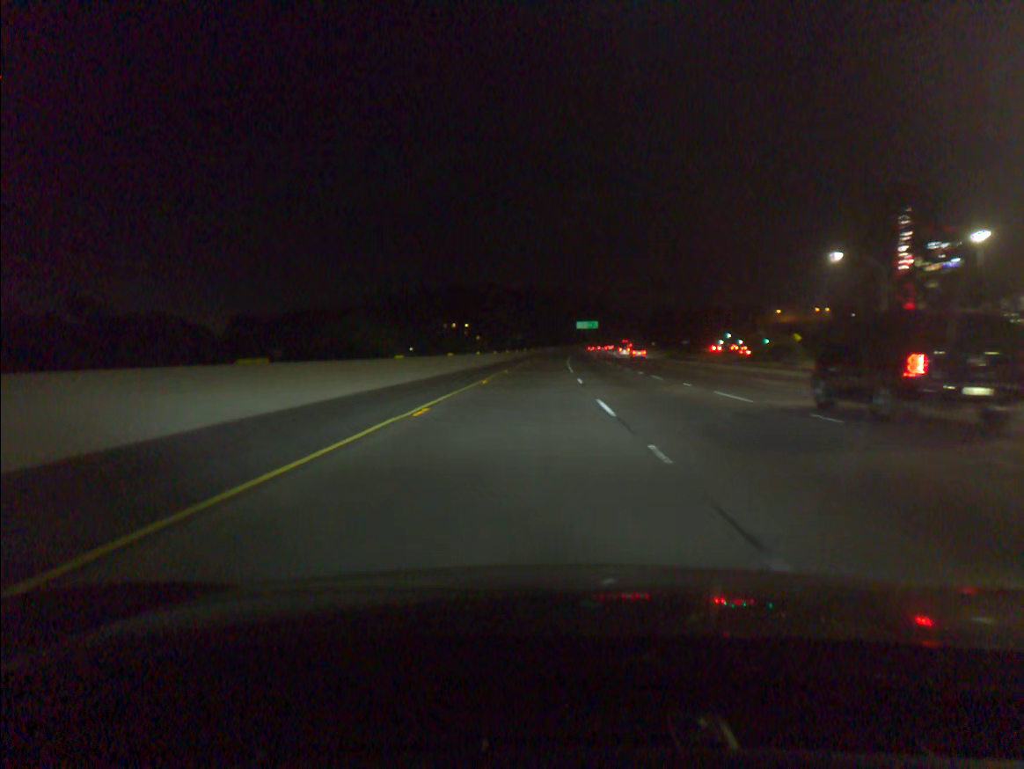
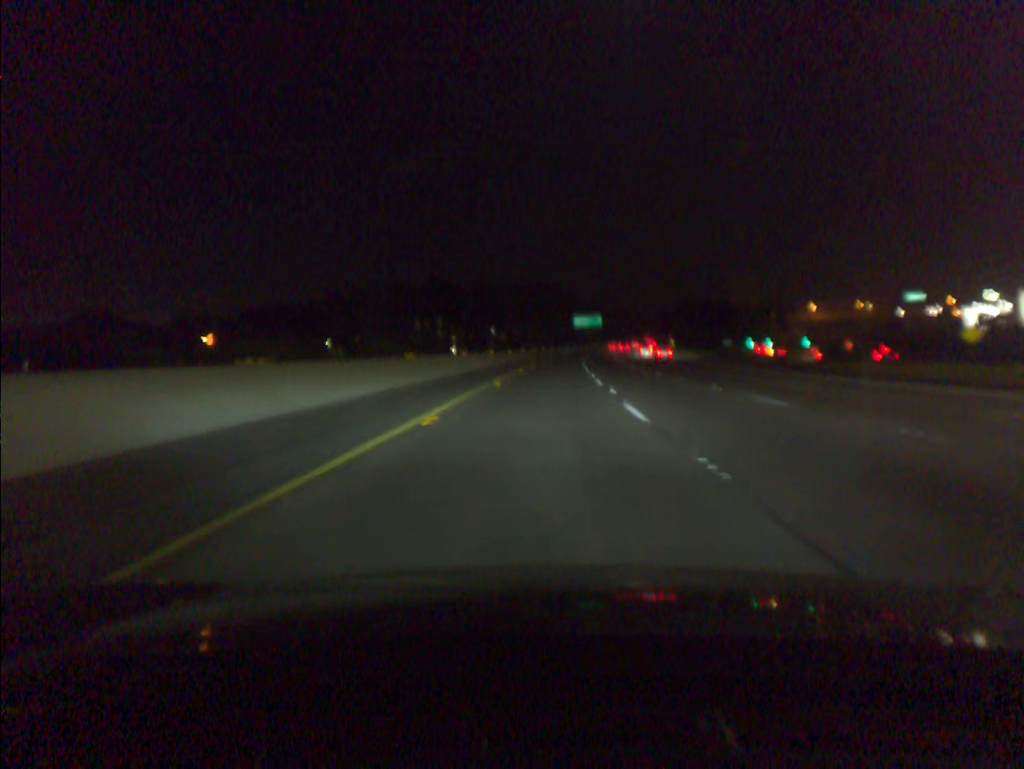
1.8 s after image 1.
(+0.3, +60.0) m; +1°
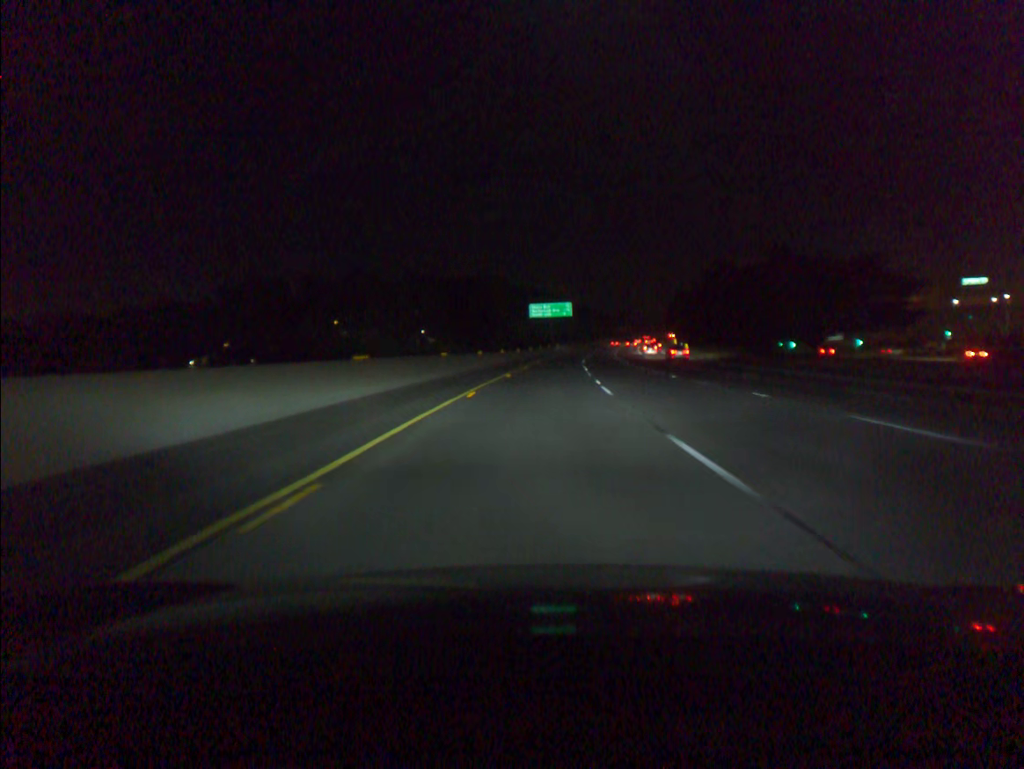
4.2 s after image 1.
(+2.4, +80.4) m; +4°
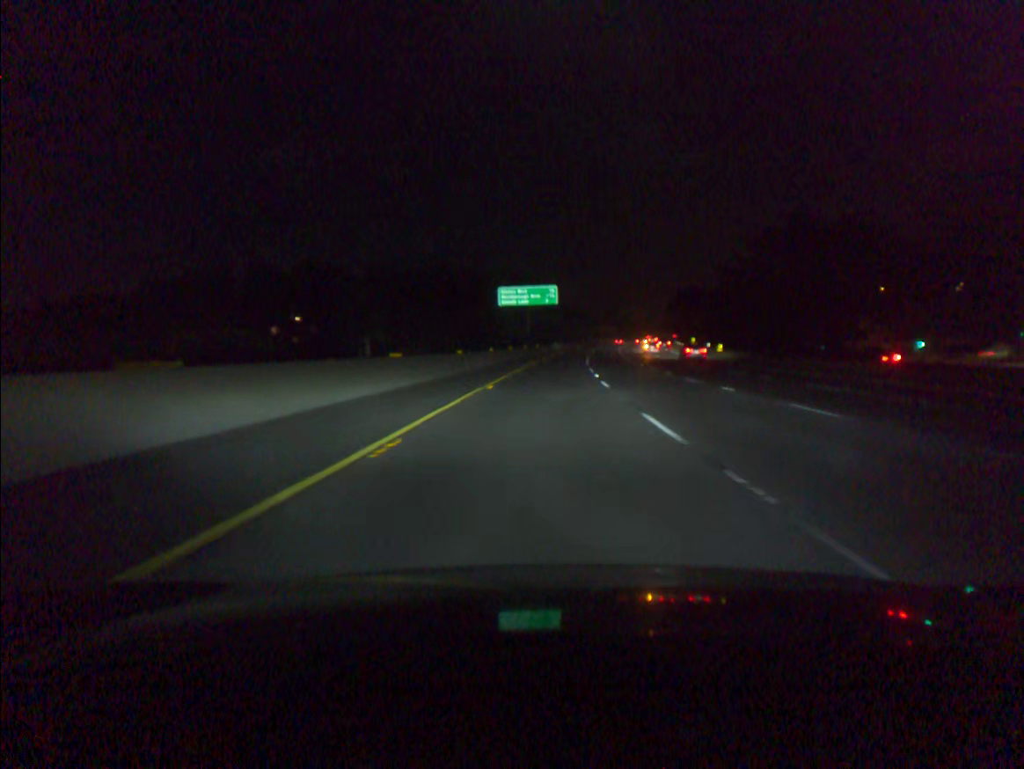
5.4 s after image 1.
(+0.5, +40.1) m; +2°
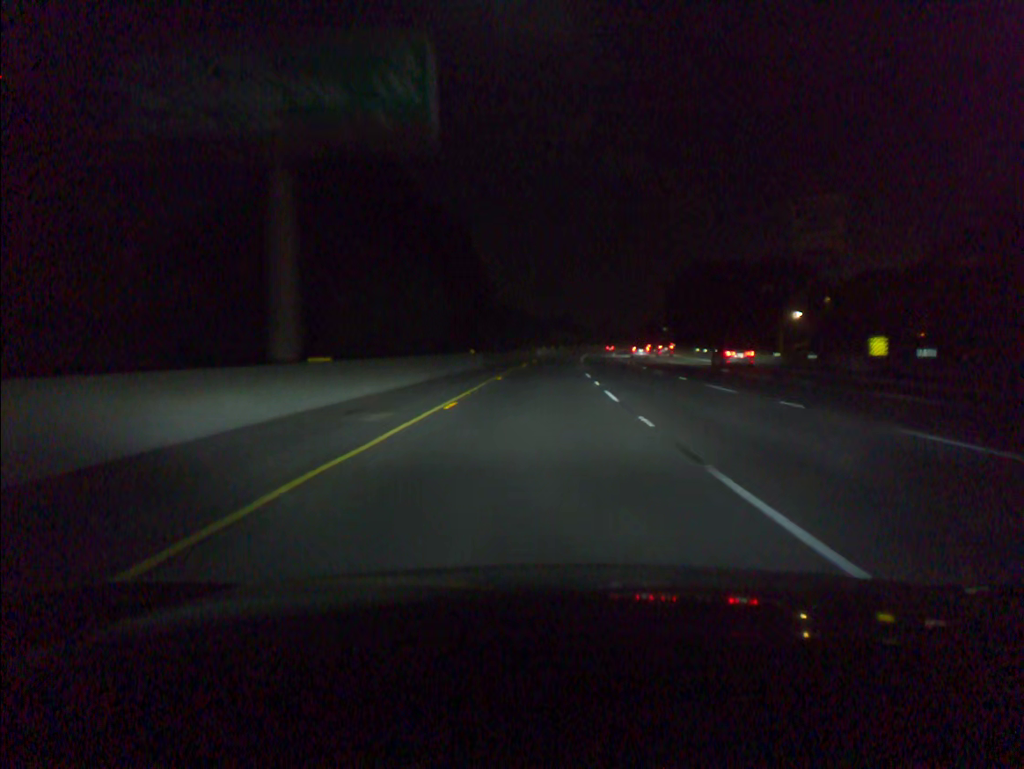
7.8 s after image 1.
(+2.9, +80.1) m; +4°
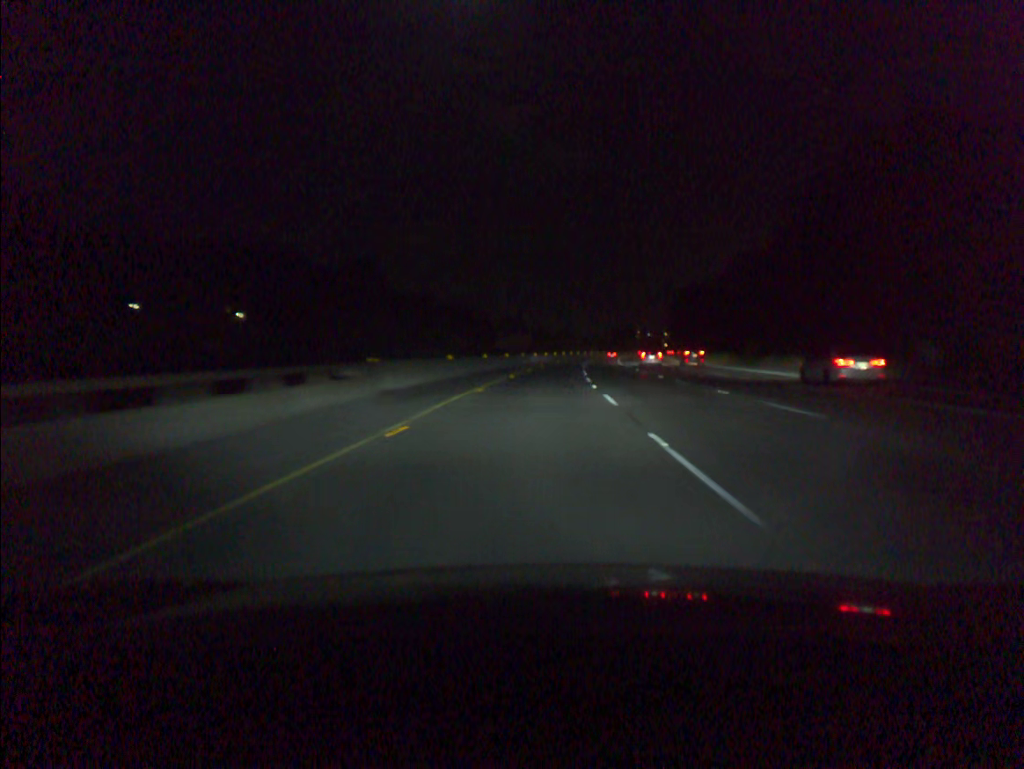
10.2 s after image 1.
(+2.5, +79.8) m; +3°
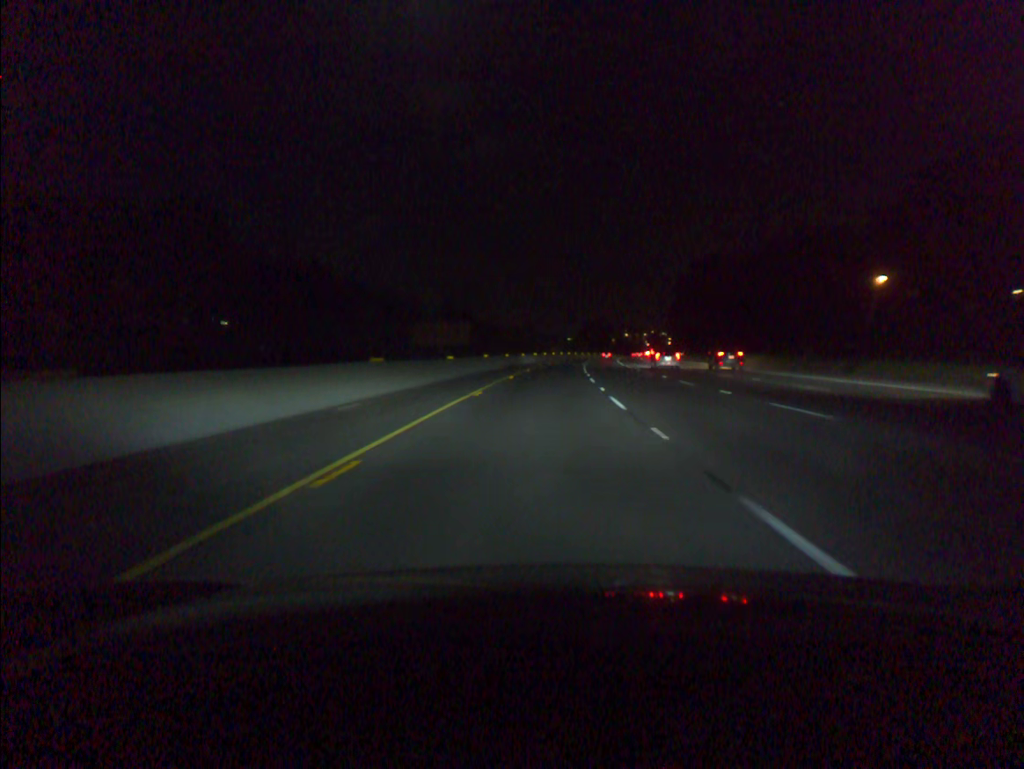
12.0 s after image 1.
(+1.5, +59.8) m; +3°
